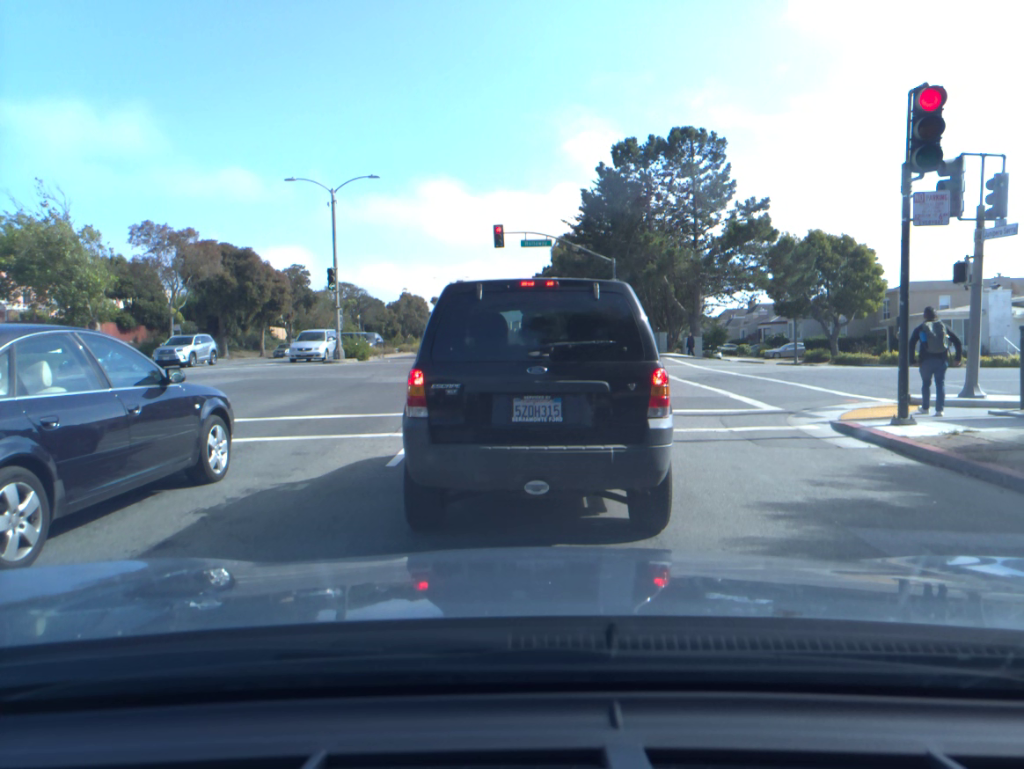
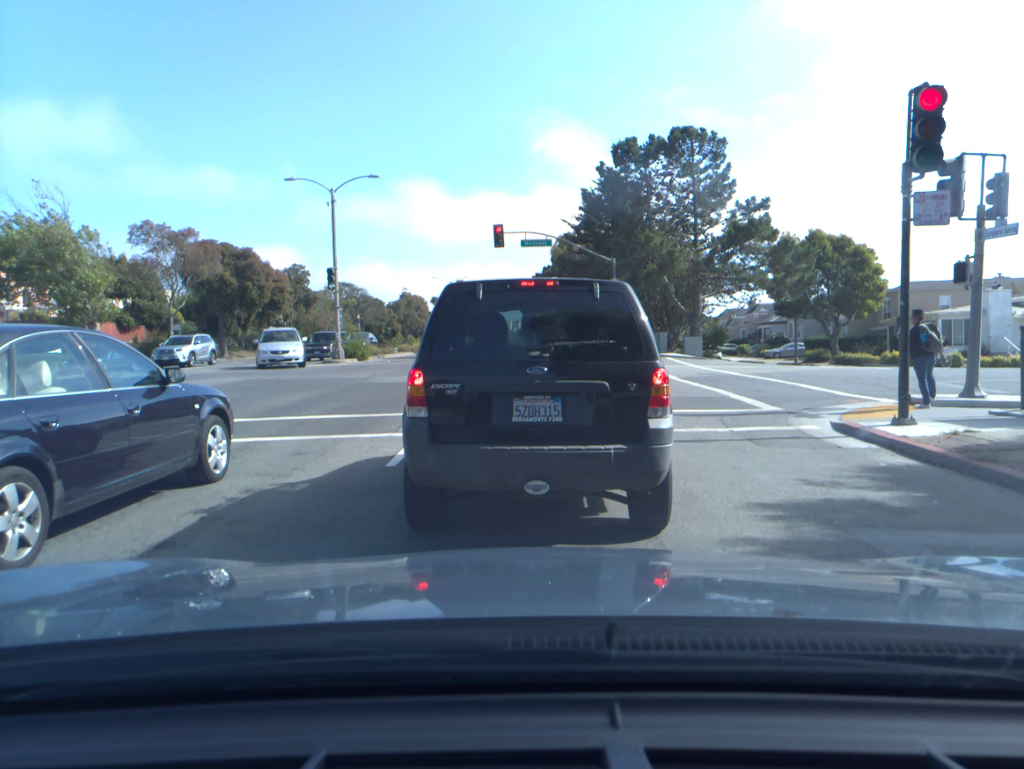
(0.0, 0.0) m; 0°
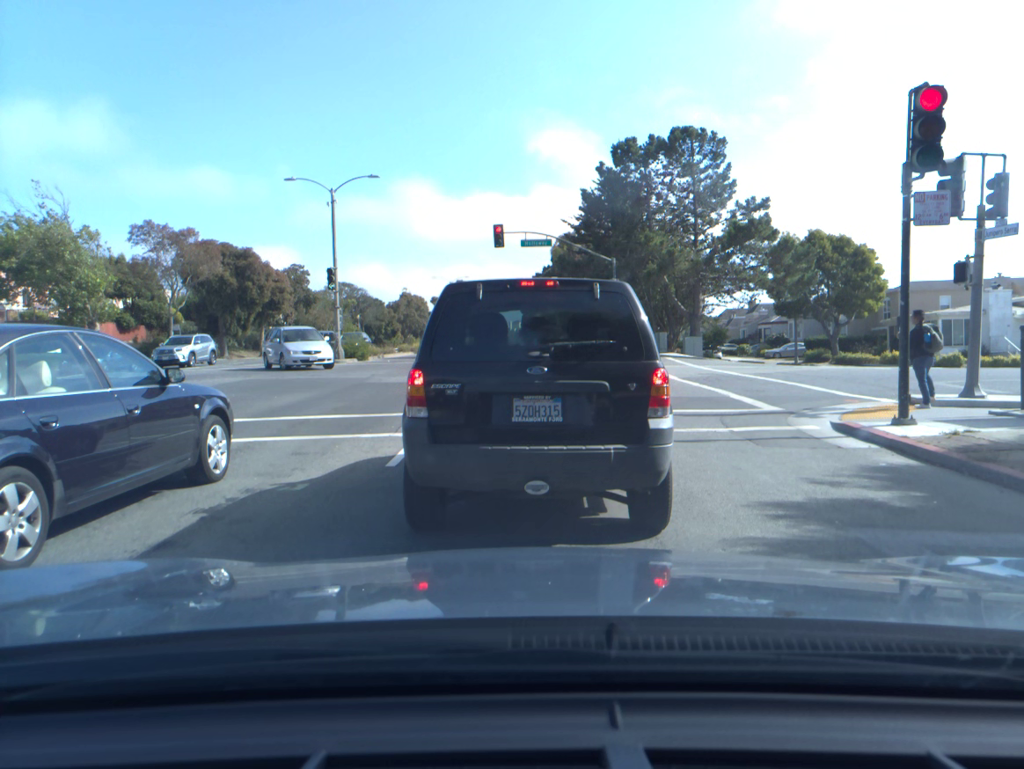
(0.0, 0.0) m; 0°
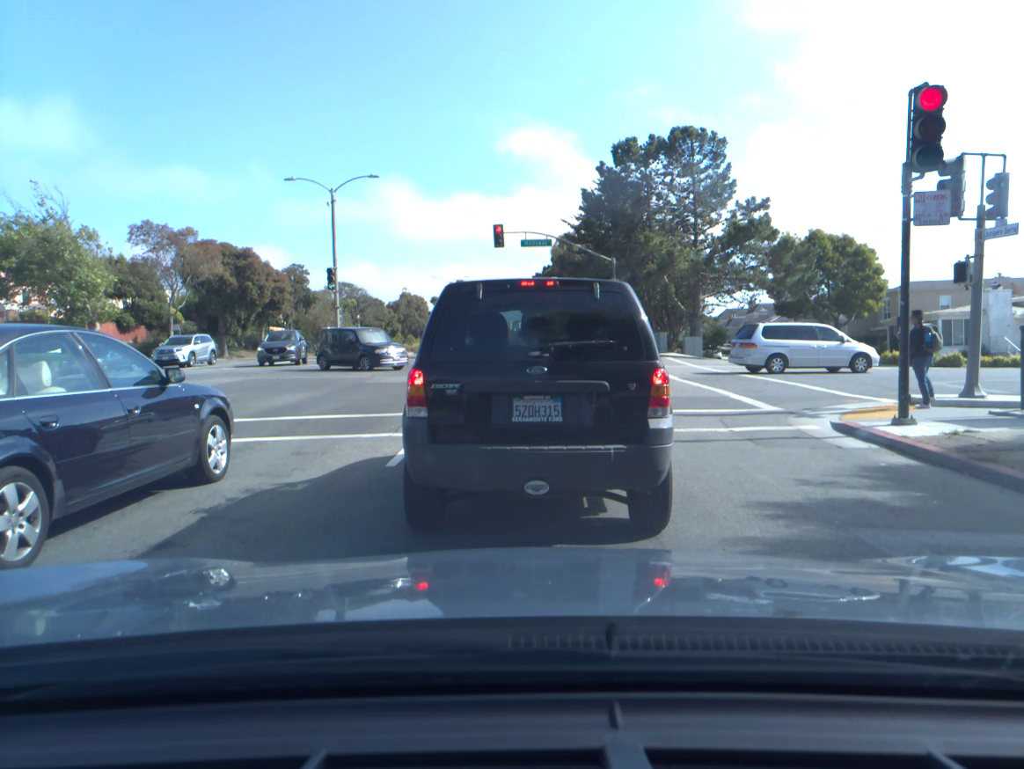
(0.0, 0.0) m; 0°
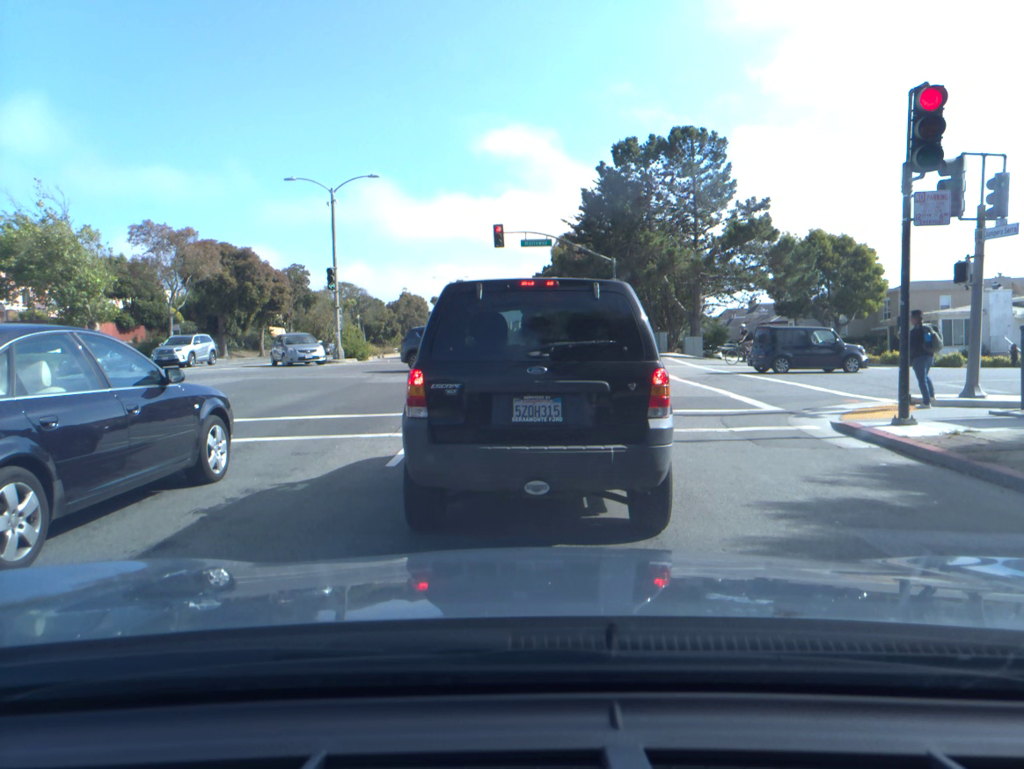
(0.0, 0.0) m; 0°
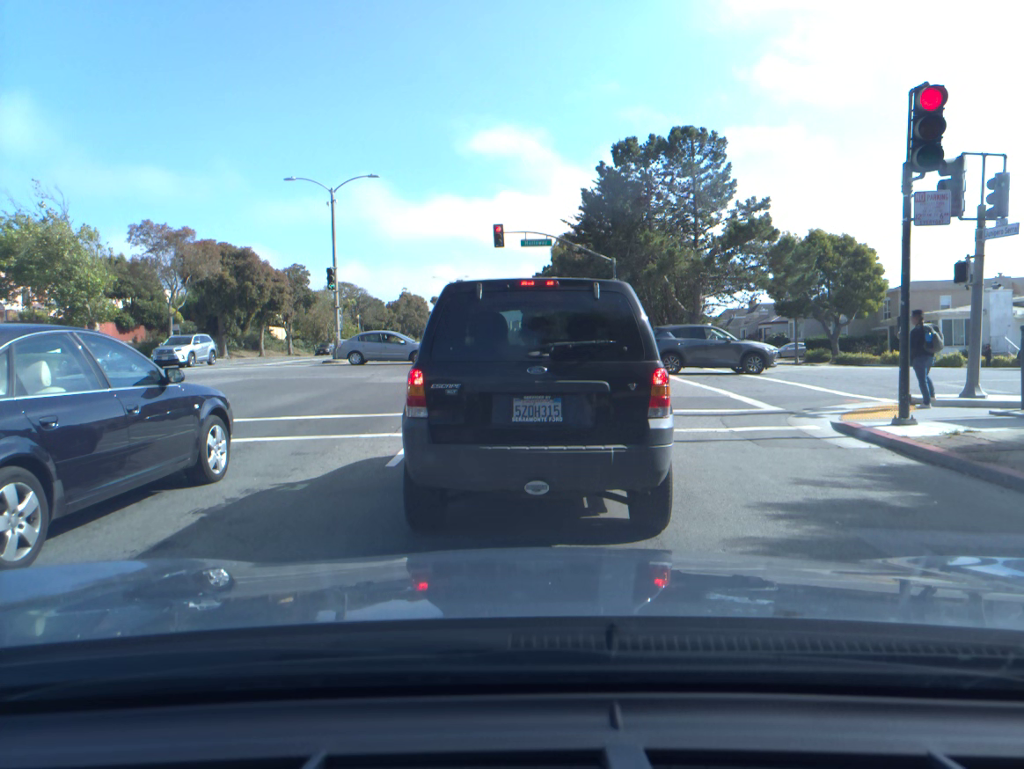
(0.0, 0.0) m; 0°
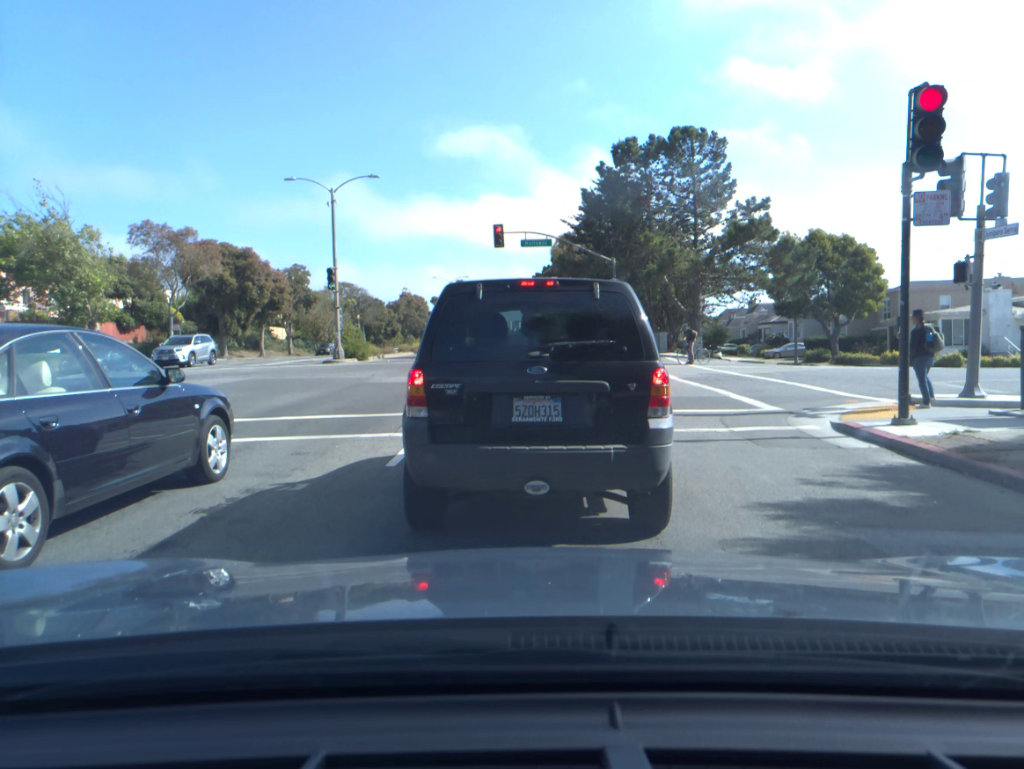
(0.0, 0.0) m; 0°
